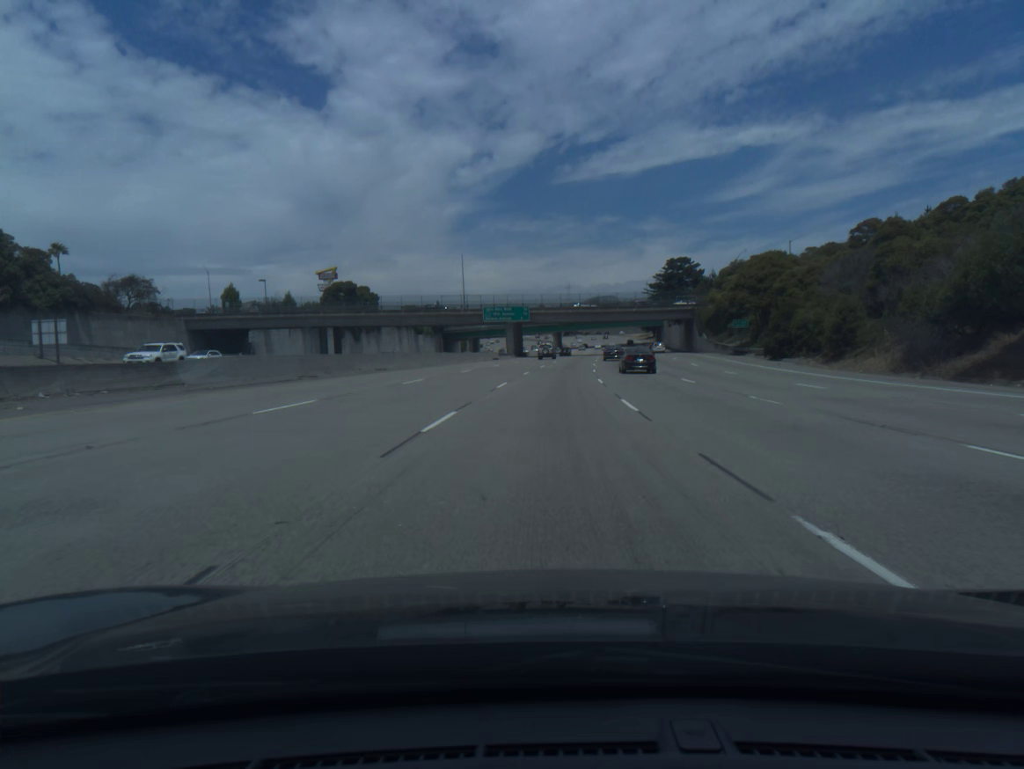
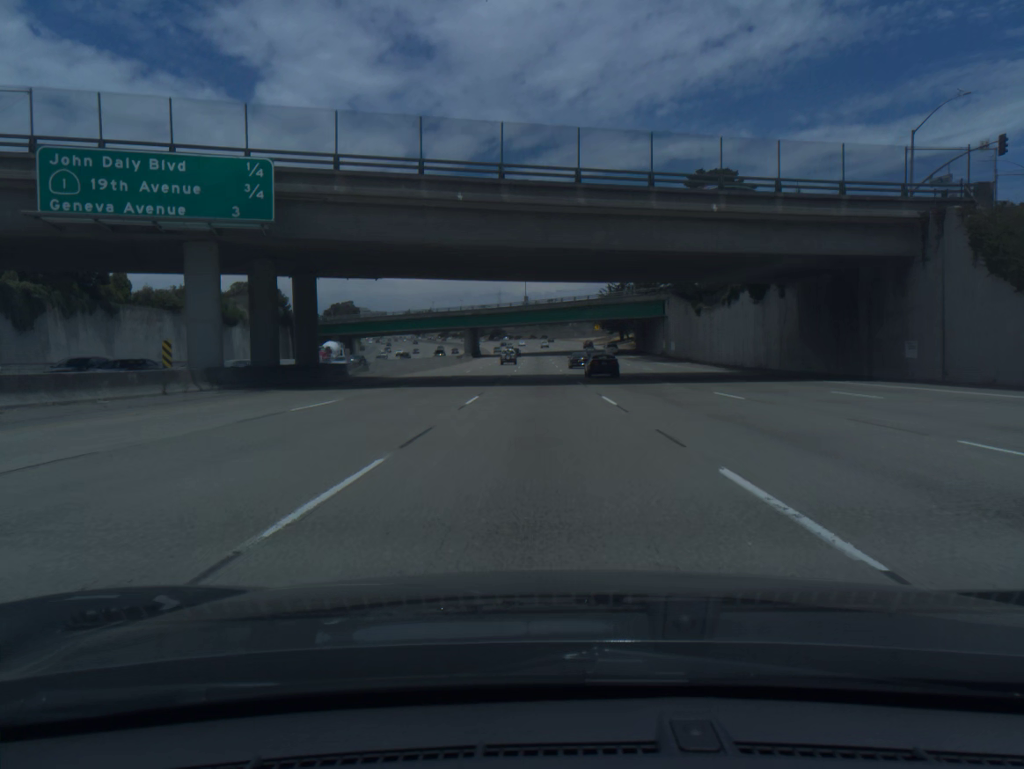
(+5.4, +96.0) m; +5°
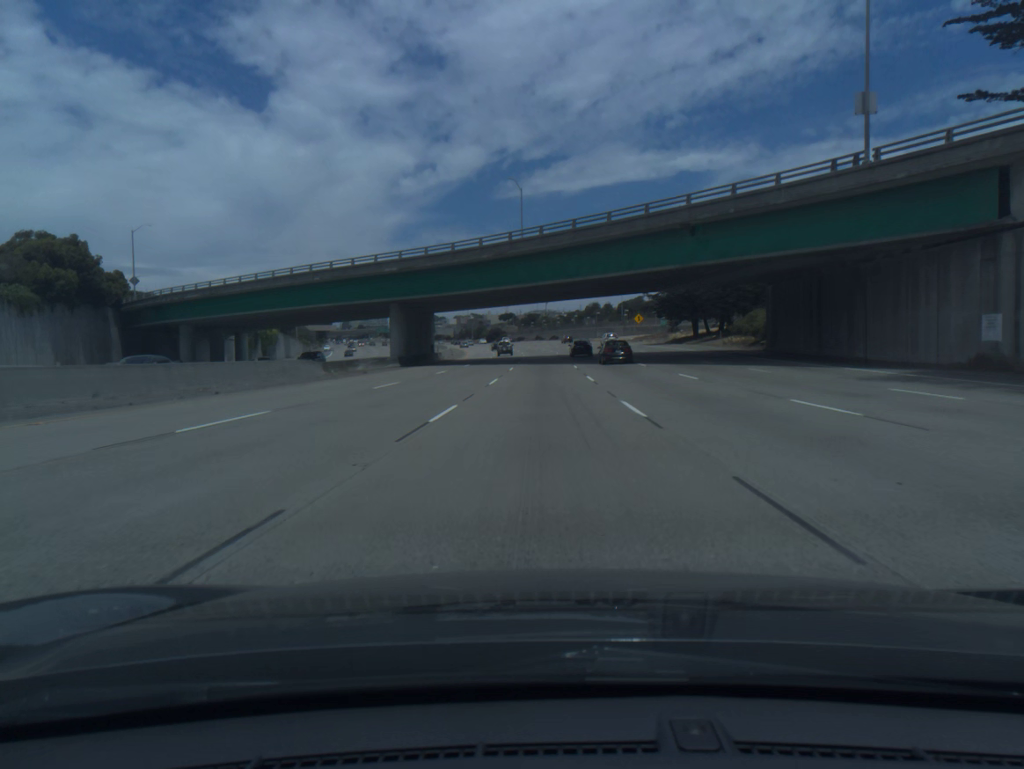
(-0.2, +76.7) m; -1°
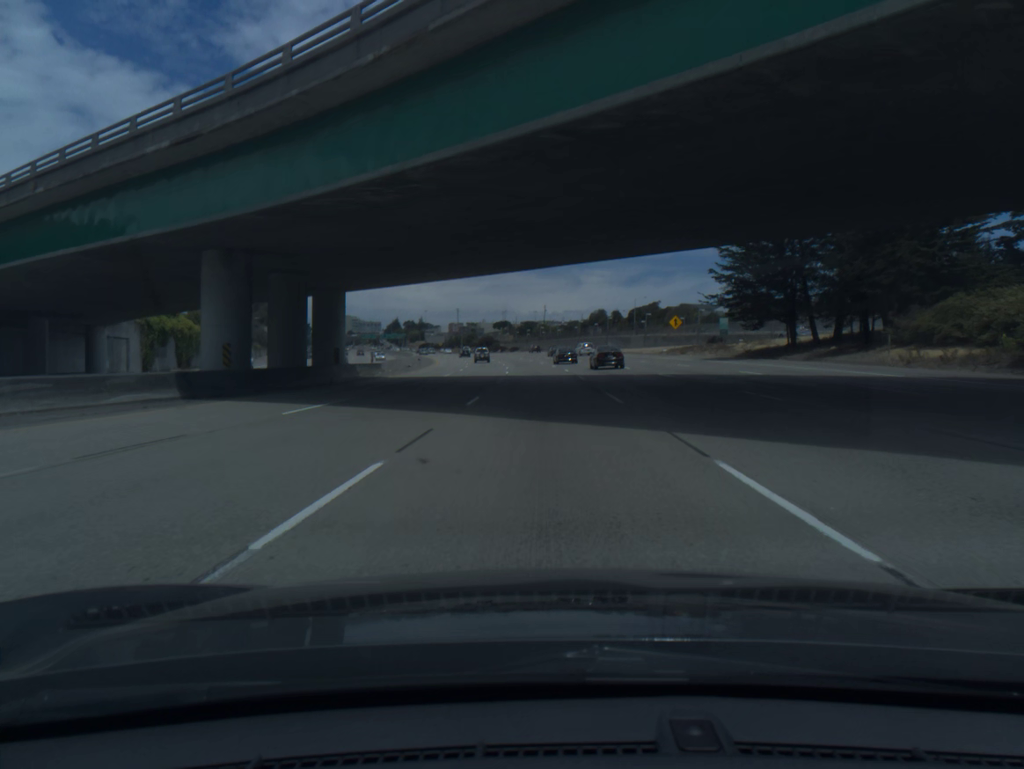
(0.0, +38.3) m; 0°
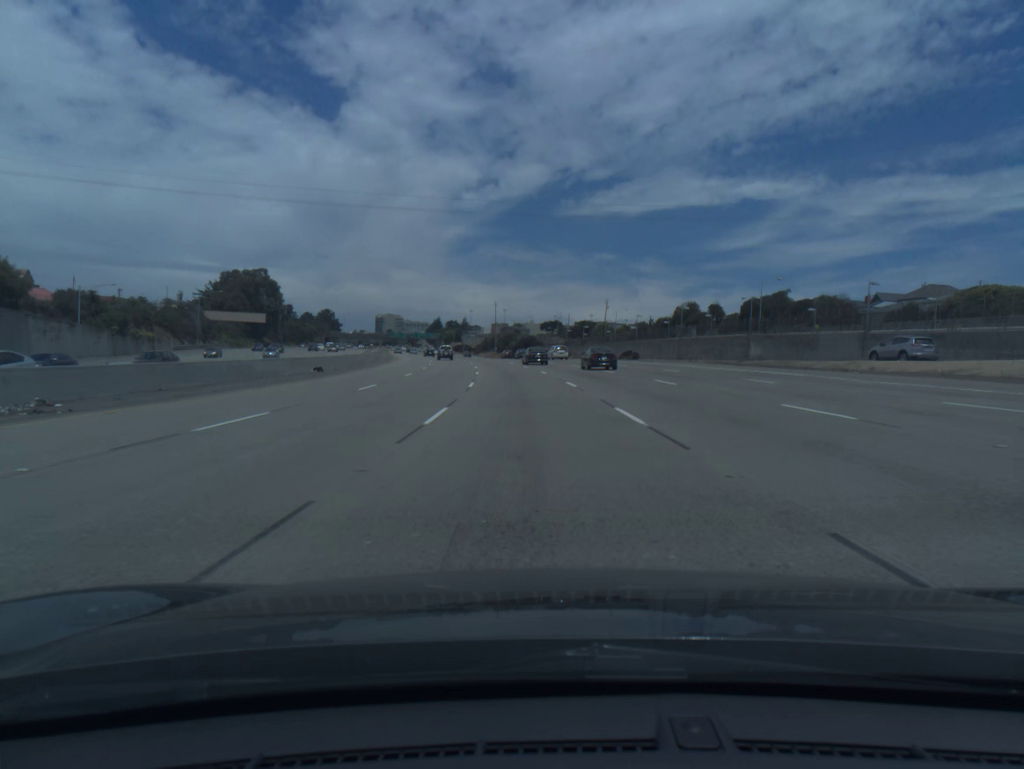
(-1.6, +76.2) m; -4°
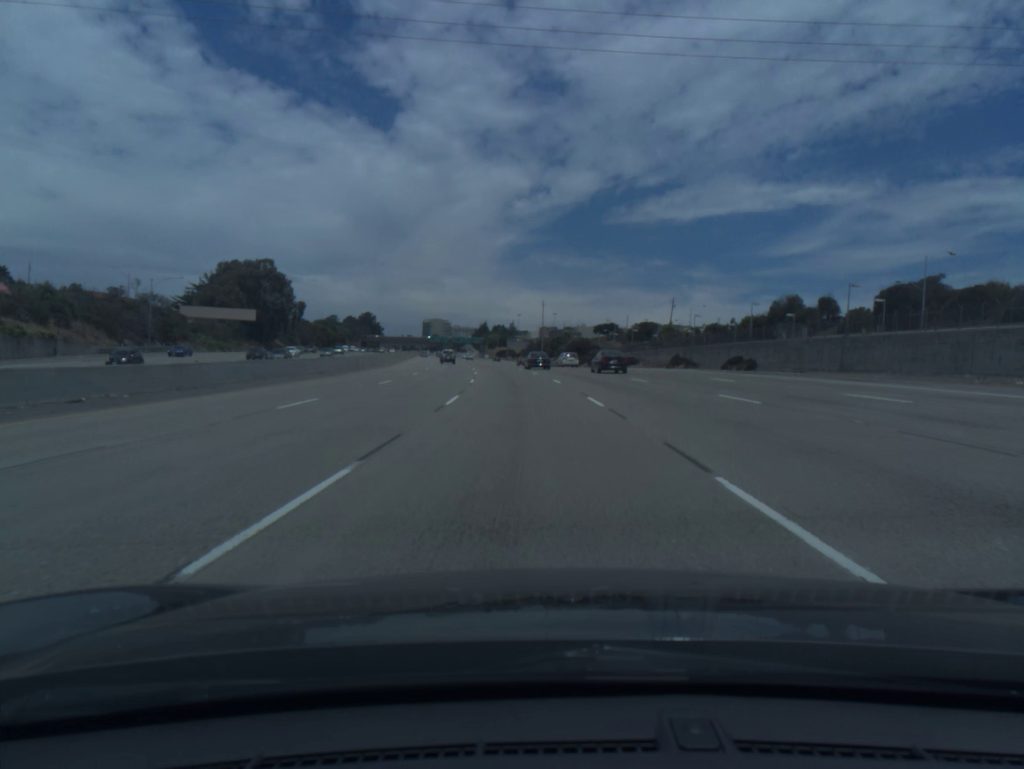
(-1.2, +37.8) m; -4°
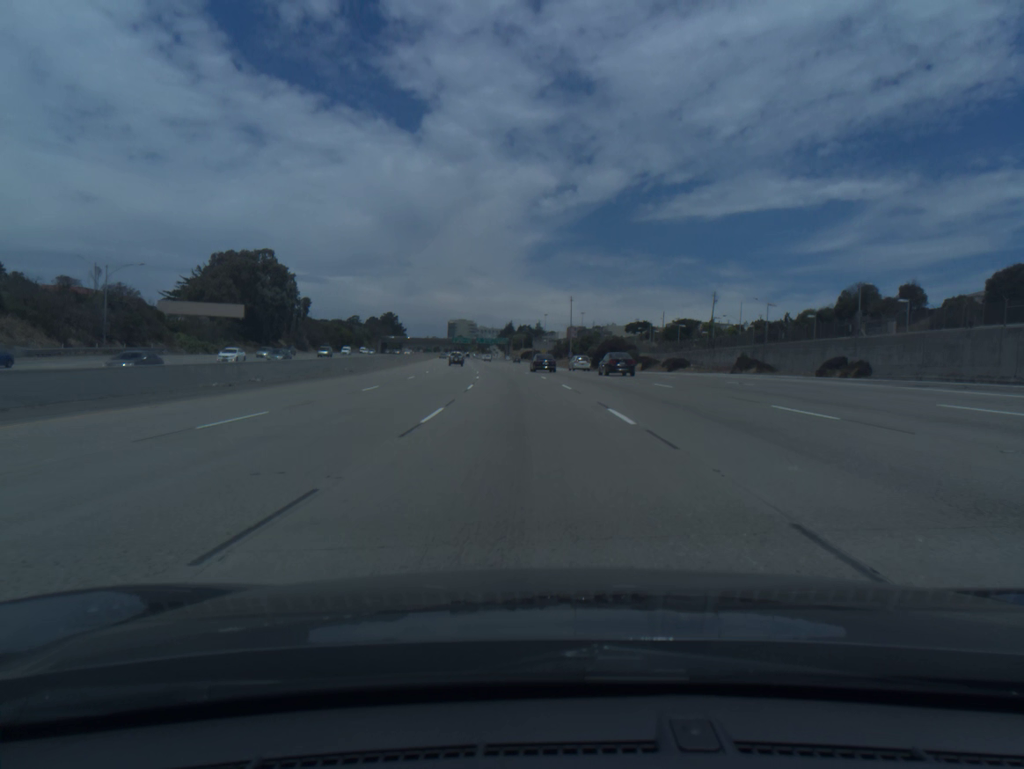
(-0.3, +18.9) m; -2°
